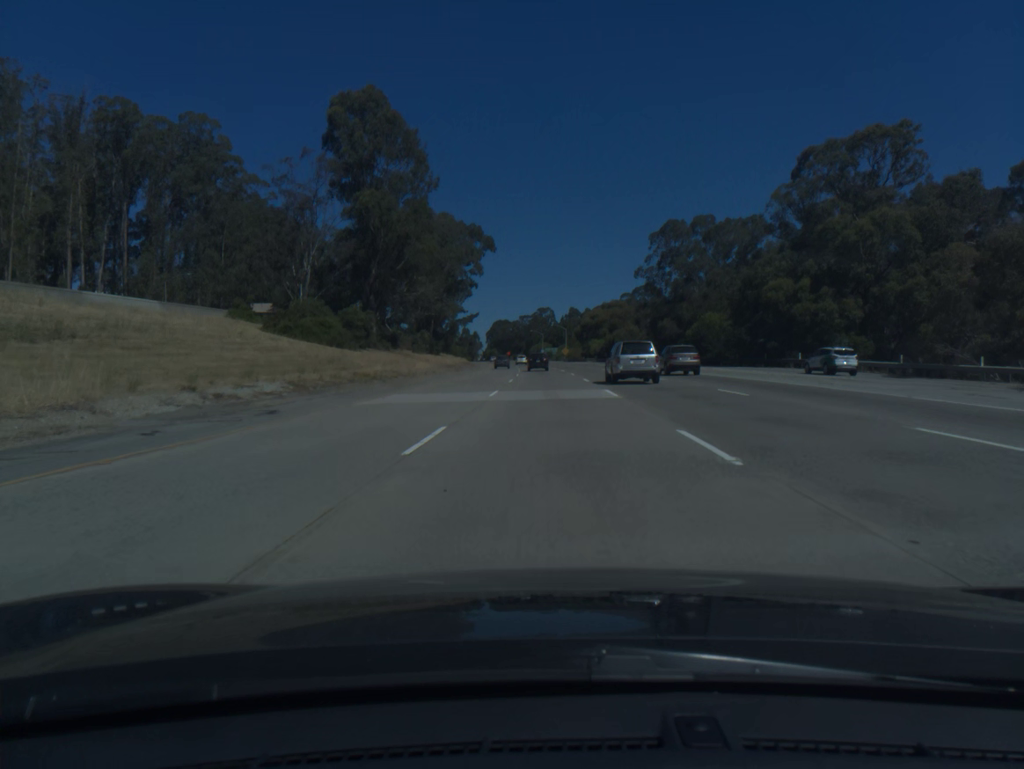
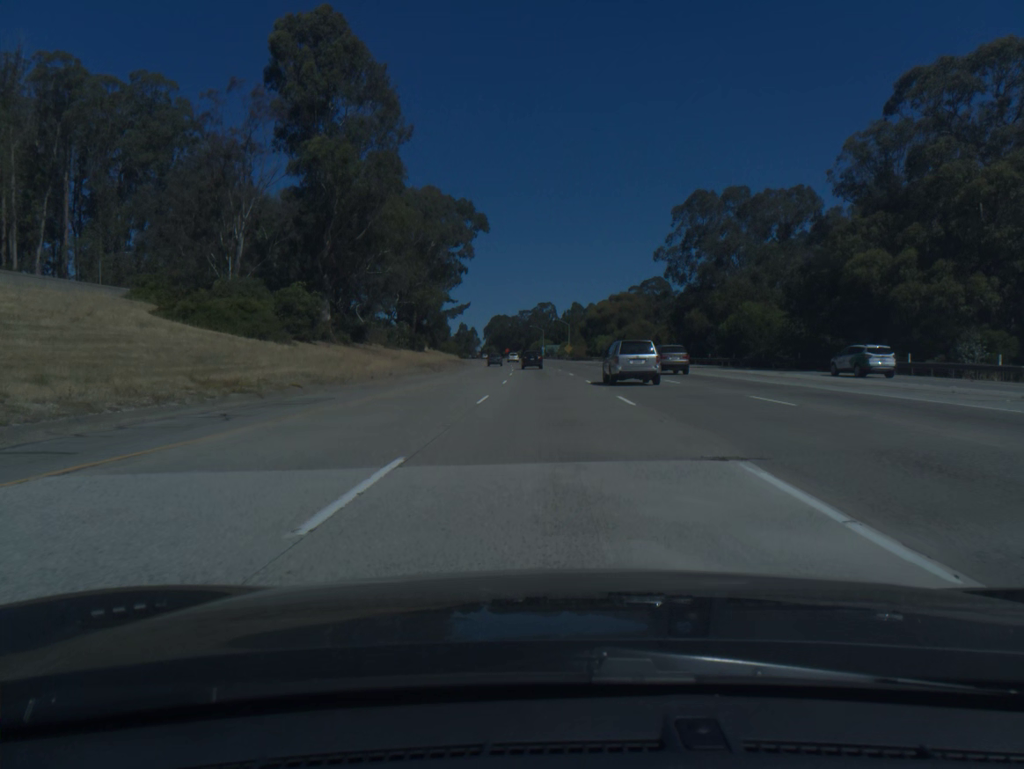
(0.0, +18.8) m; 0°
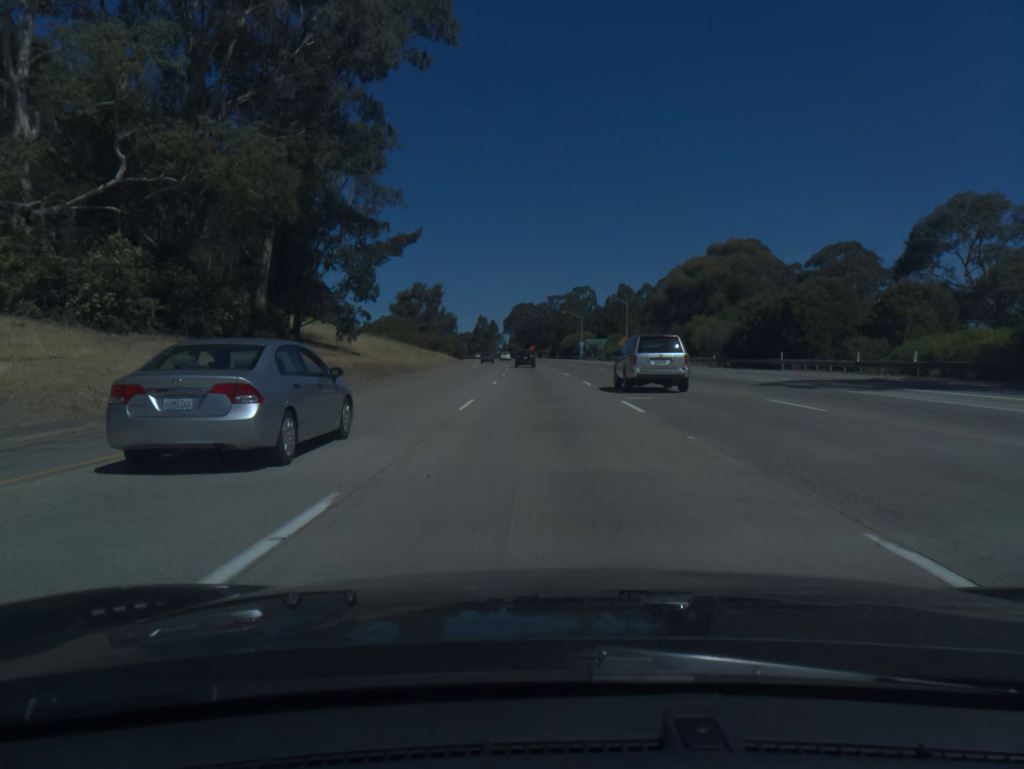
(-1.2, +75.8) m; -2°
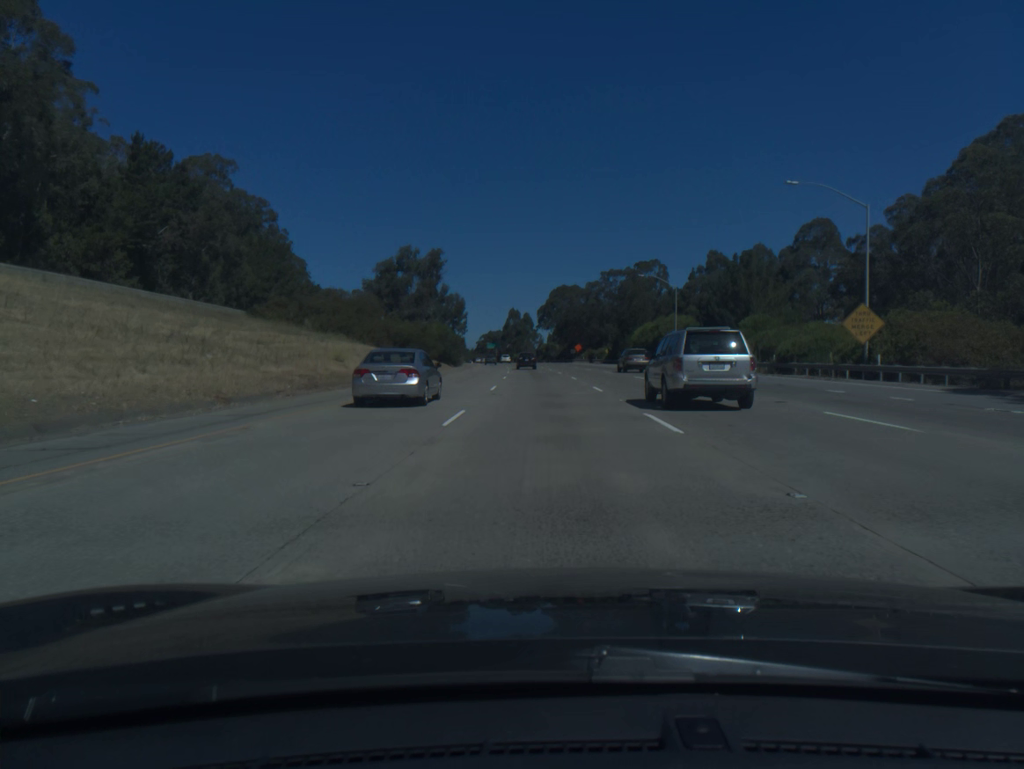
(-2.0, +76.6) m; -3°
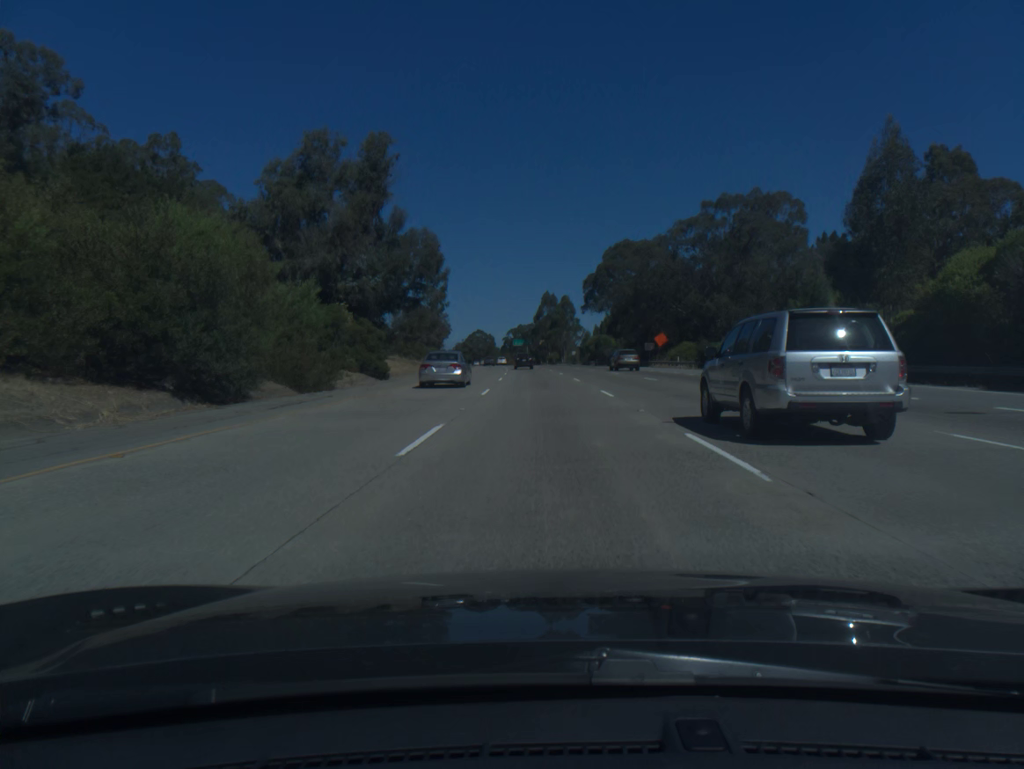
(-1.9, +77.4) m; -3°
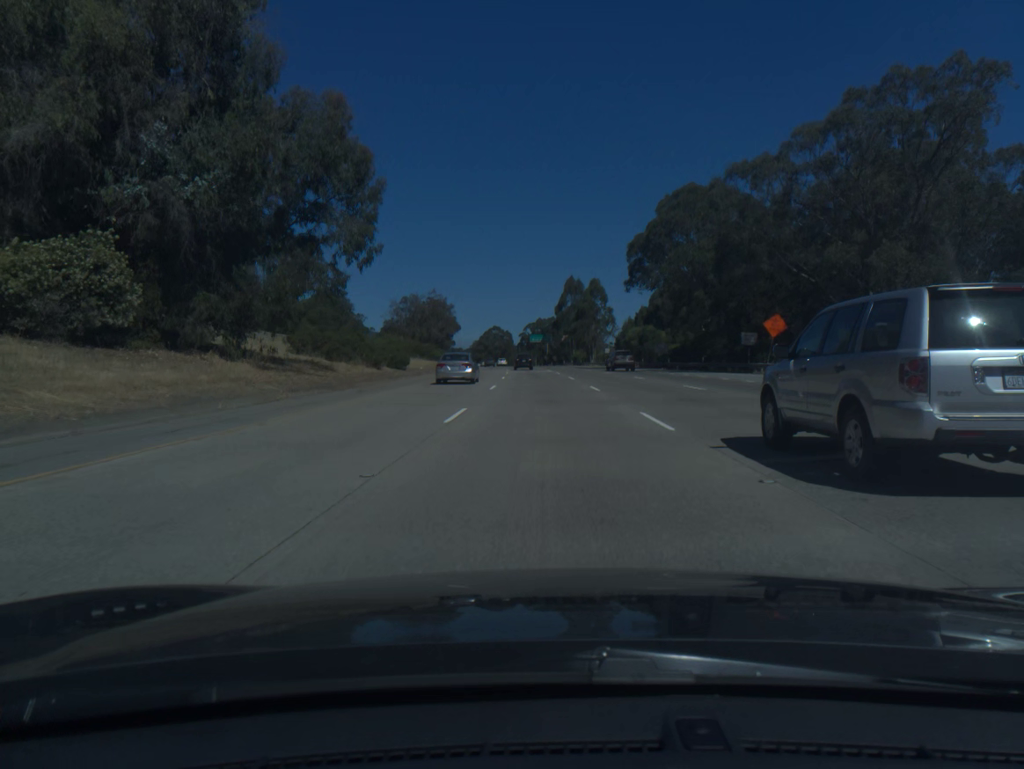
(-0.5, +39.1) m; -2°
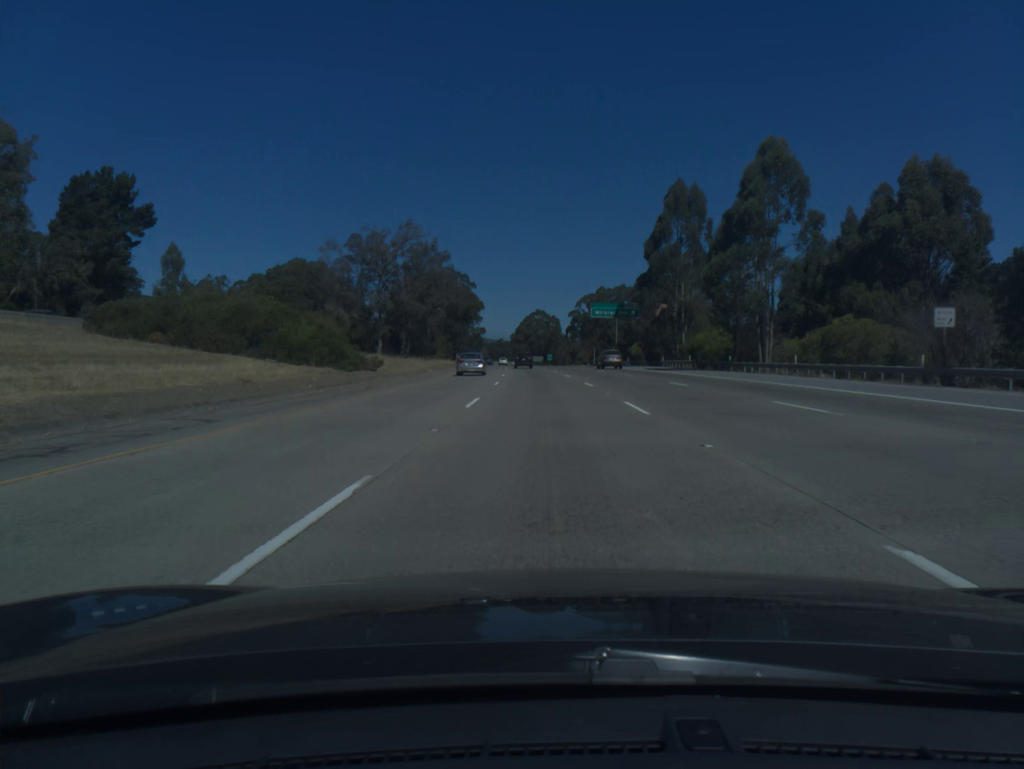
(-3.2, +98.9) m; -4°
